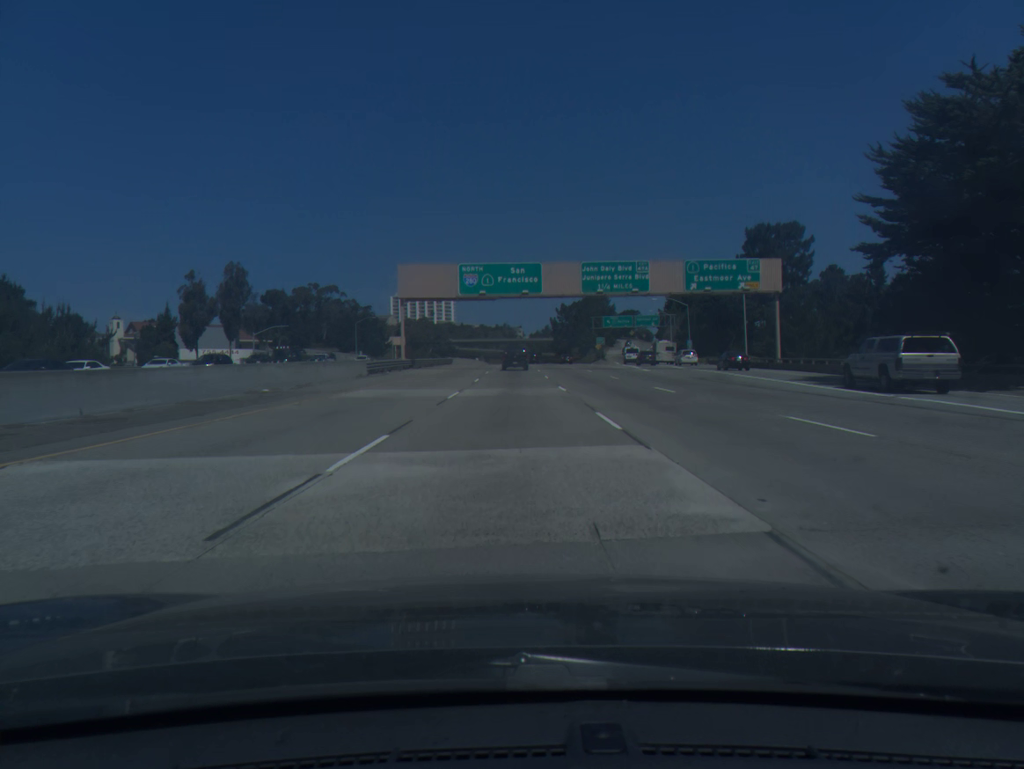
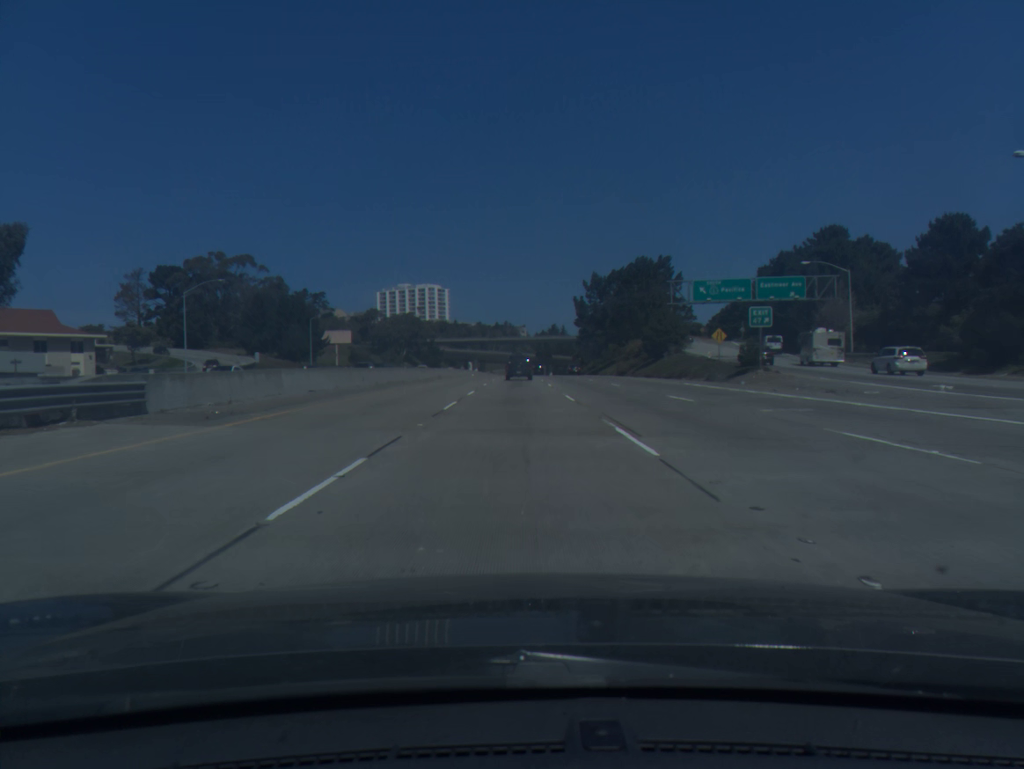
(-0.5, +90.3) m; 0°
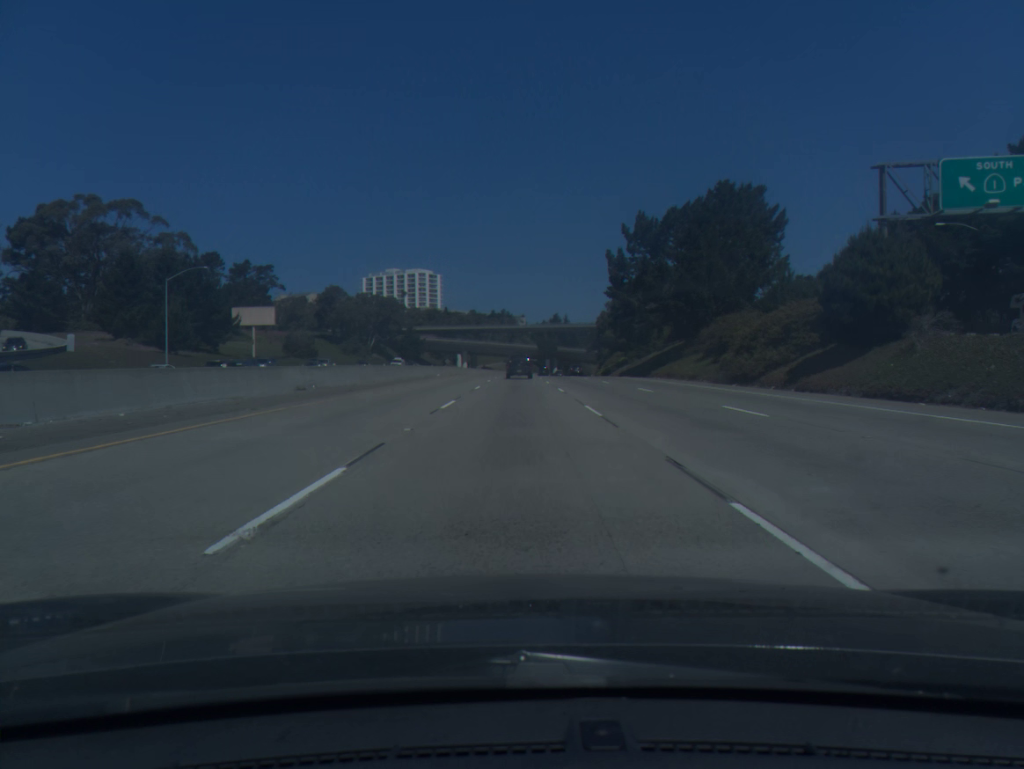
(-0.2, +53.3) m; 0°
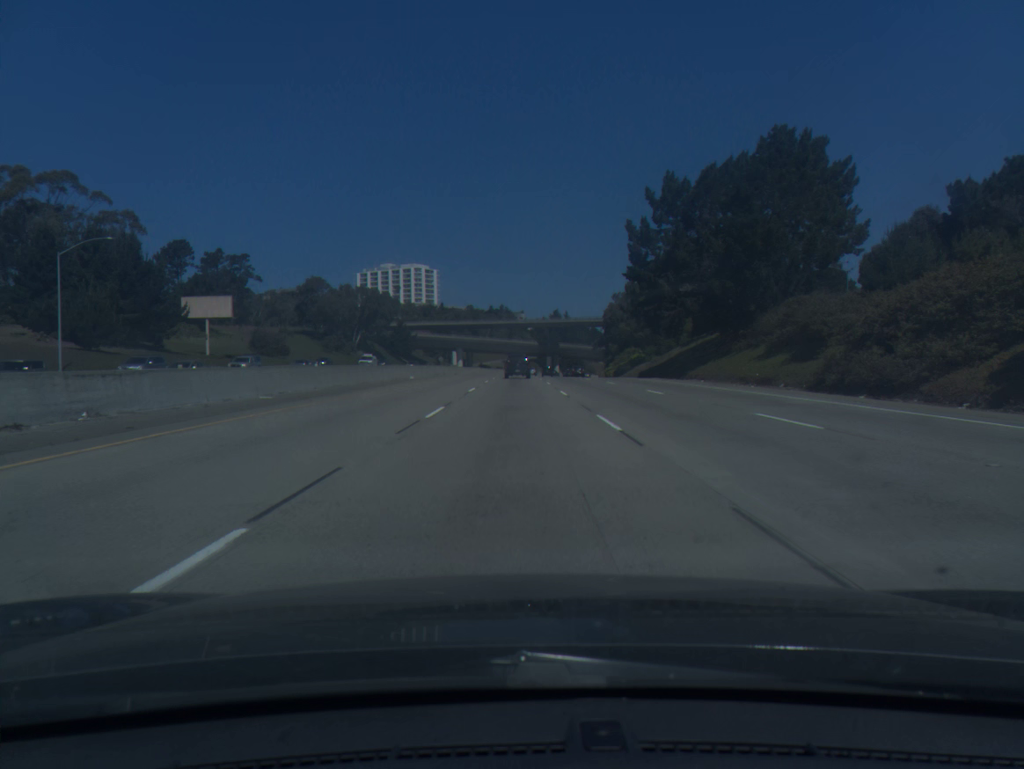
(0.0, +17.8) m; 0°
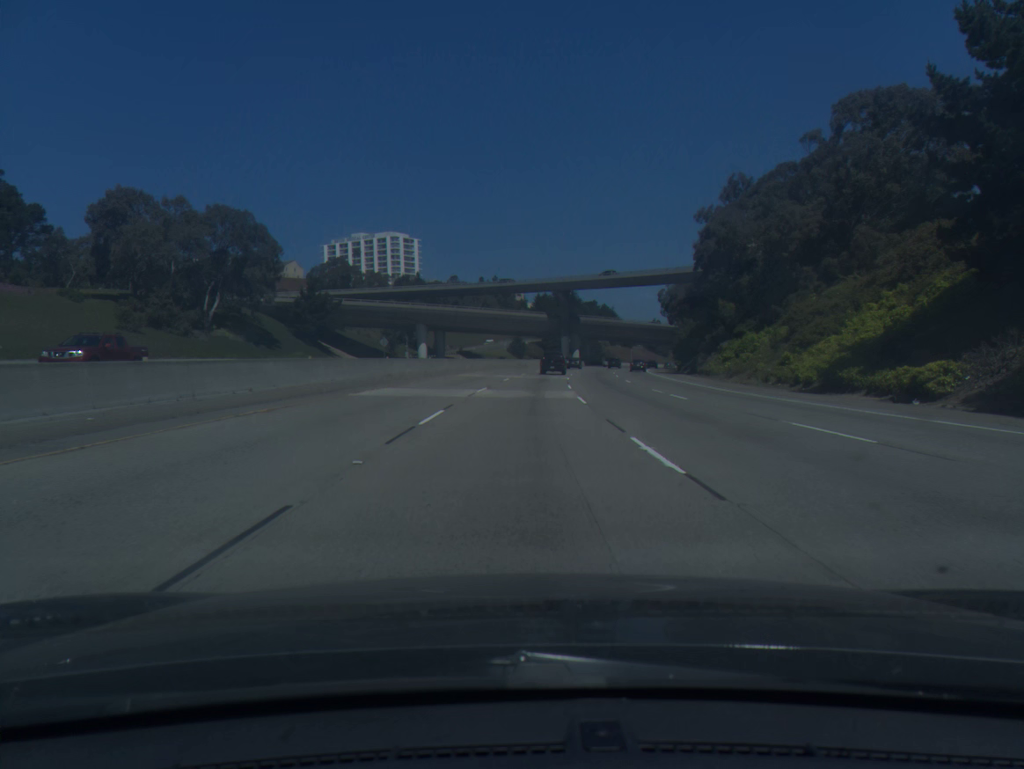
(-0.3, +89.6) m; 0°
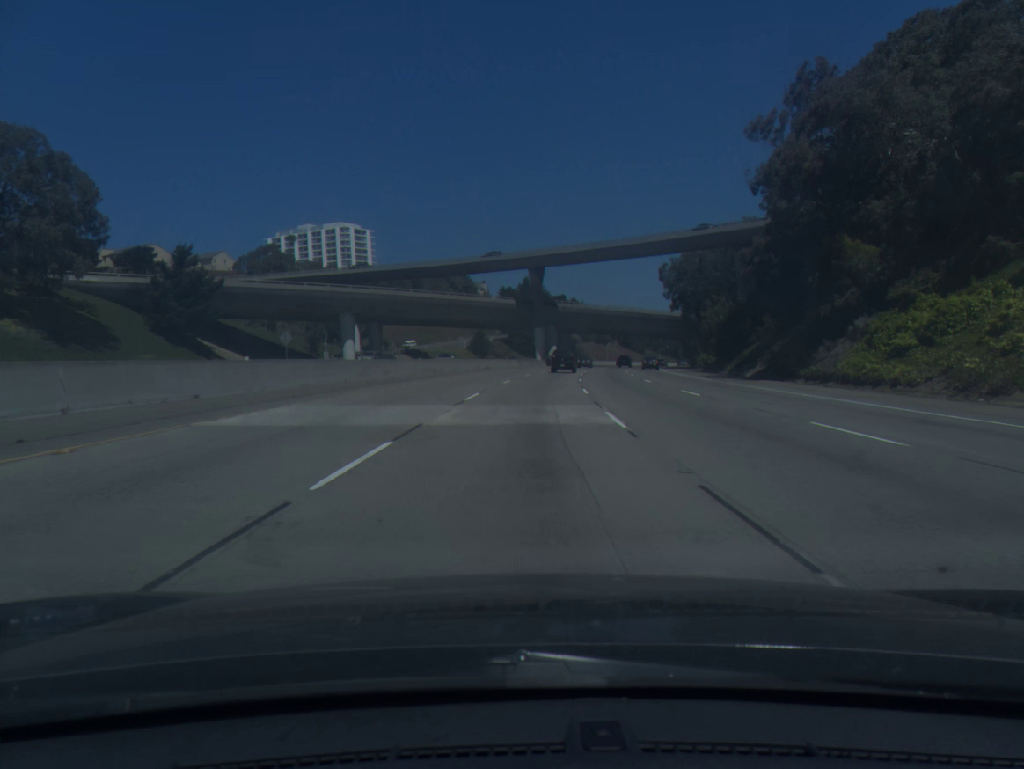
(+0.6, +36.3) m; +2°
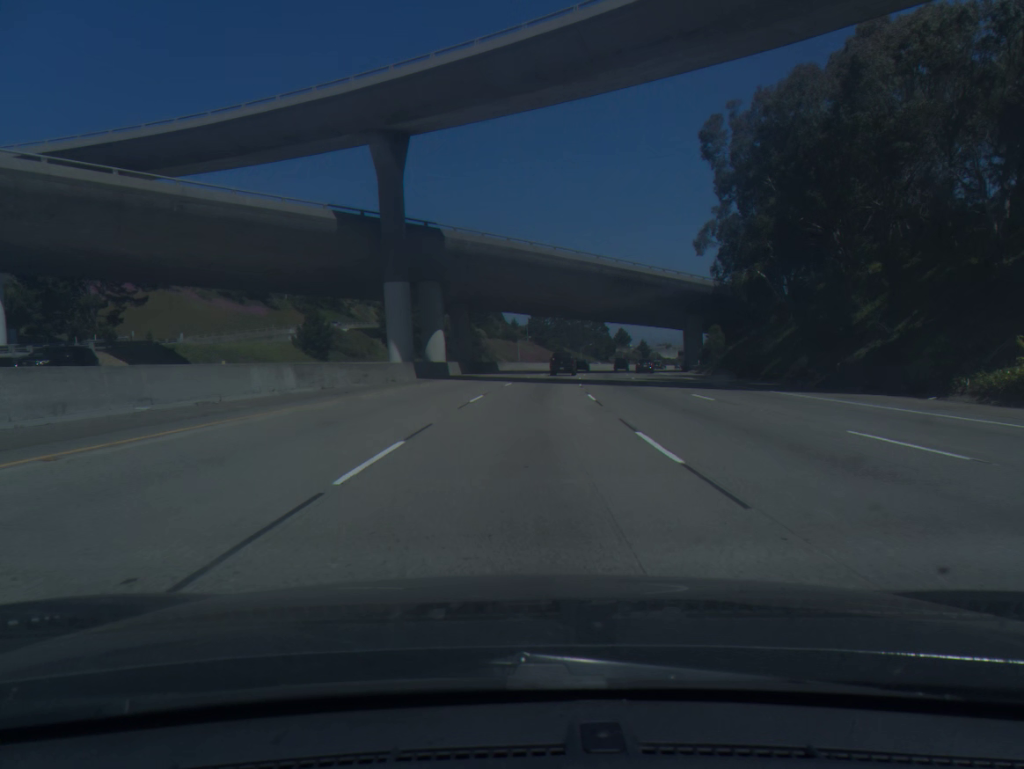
(+4.3, +72.7) m; +7°
